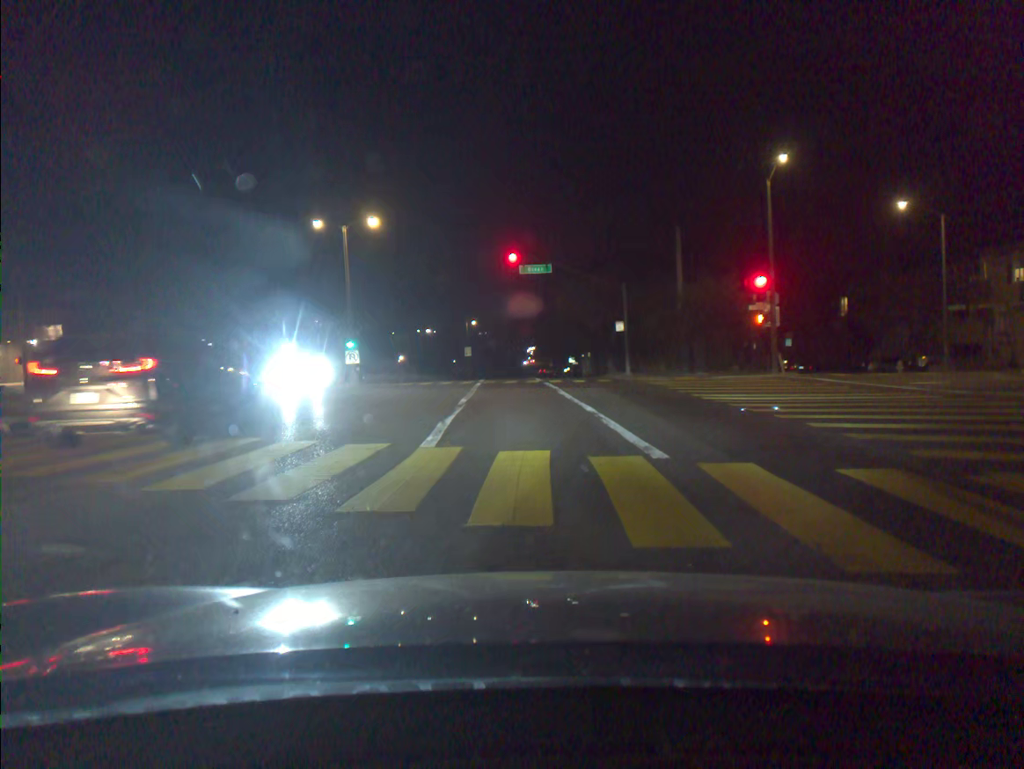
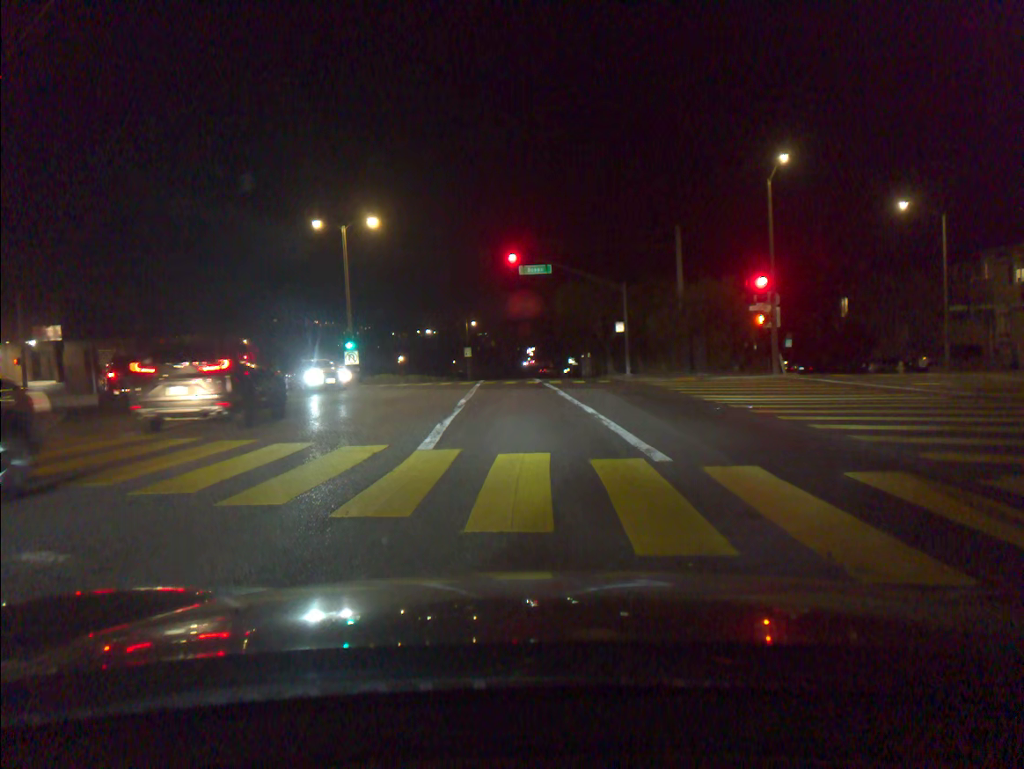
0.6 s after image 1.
(0.0, +0.2) m; 0°
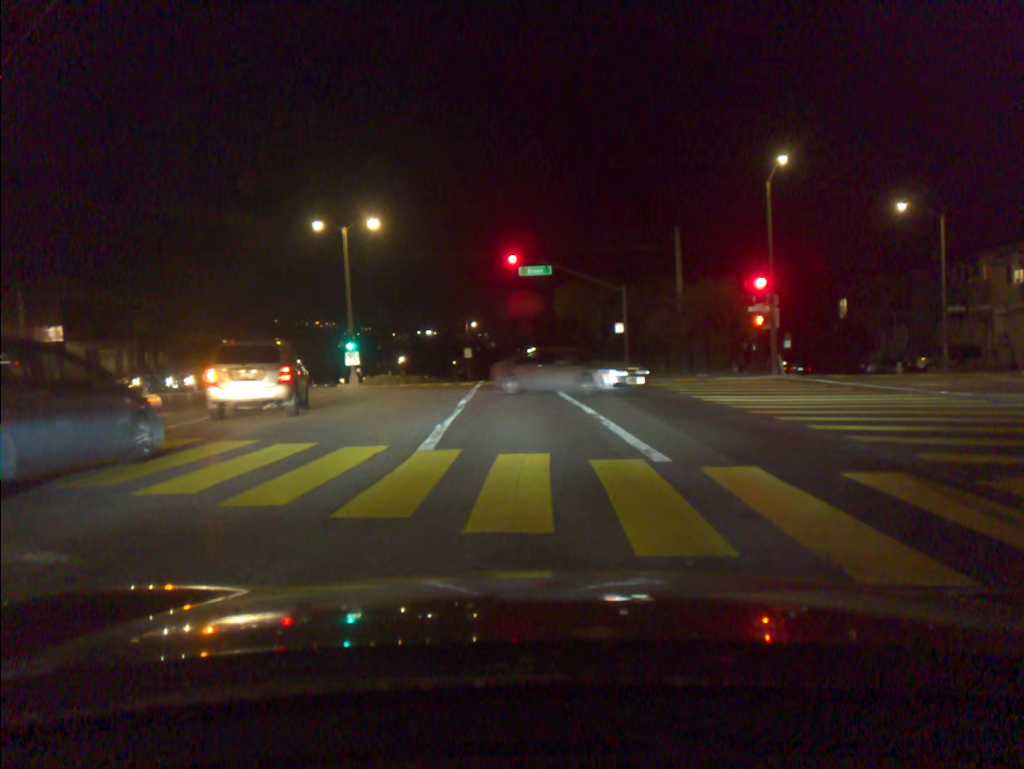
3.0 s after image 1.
(0.0, 0.0) m; 0°
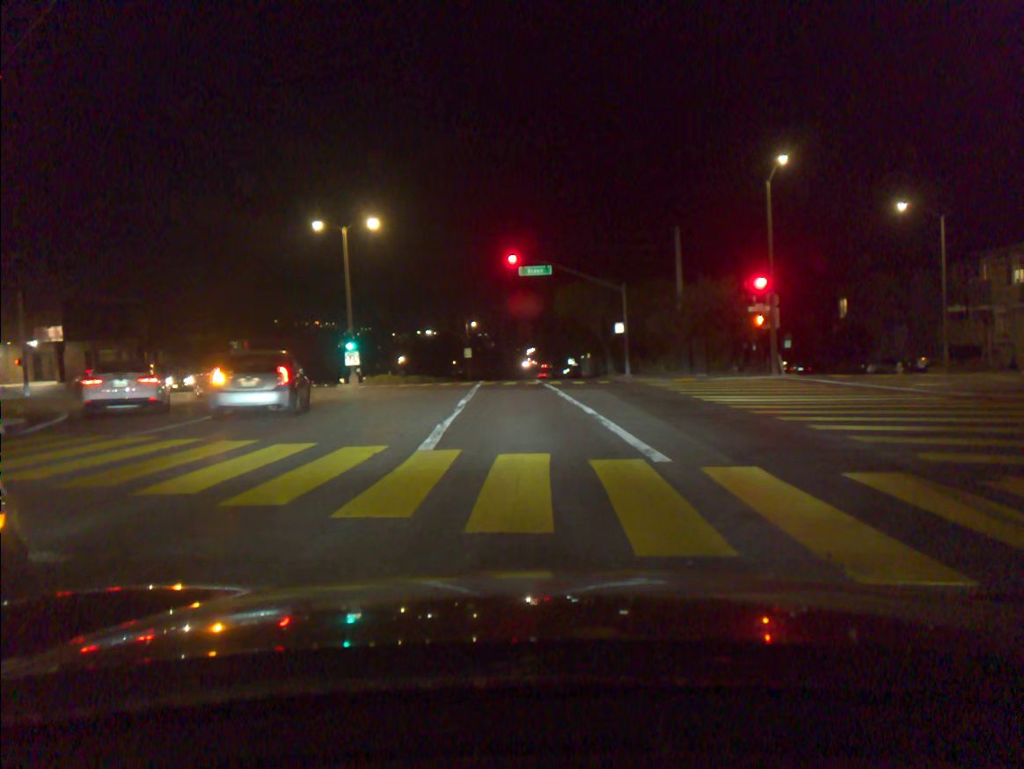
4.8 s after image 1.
(0.0, 0.0) m; 0°
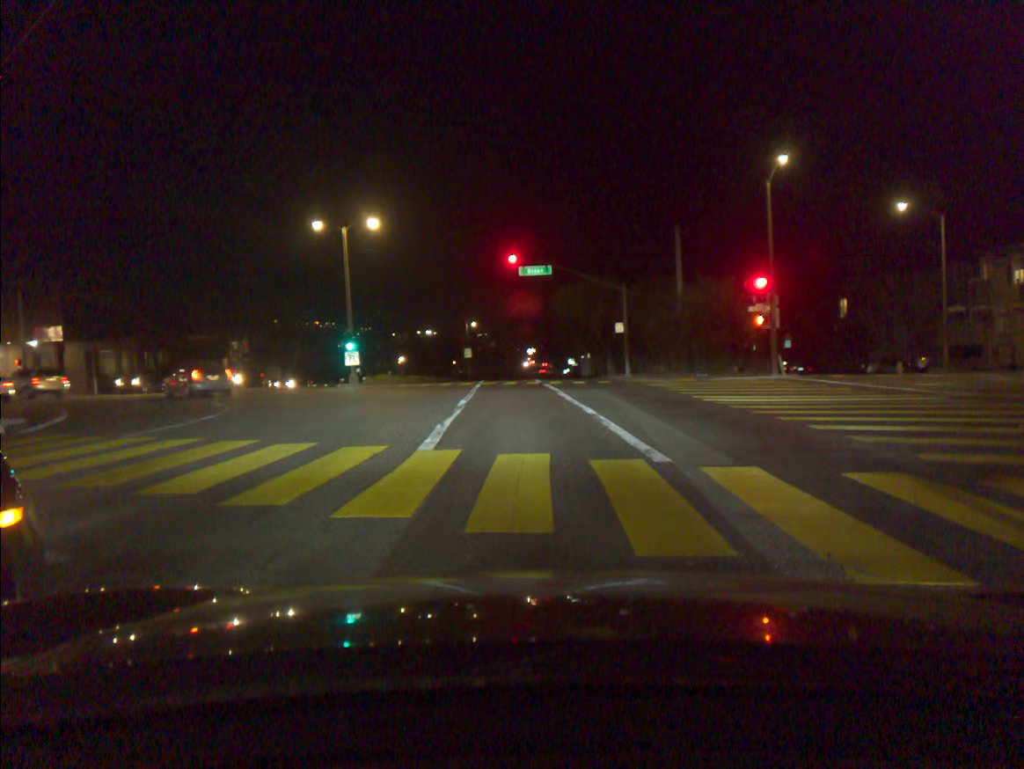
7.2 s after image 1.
(0.0, 0.0) m; 0°
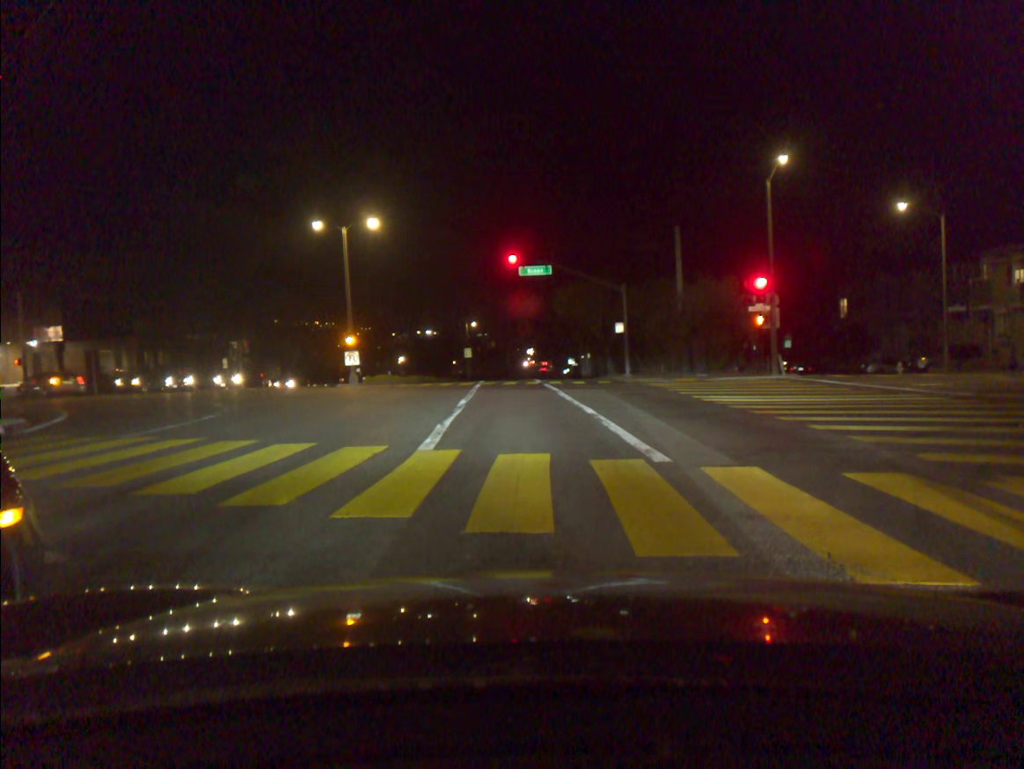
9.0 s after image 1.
(0.0, 0.0) m; 0°
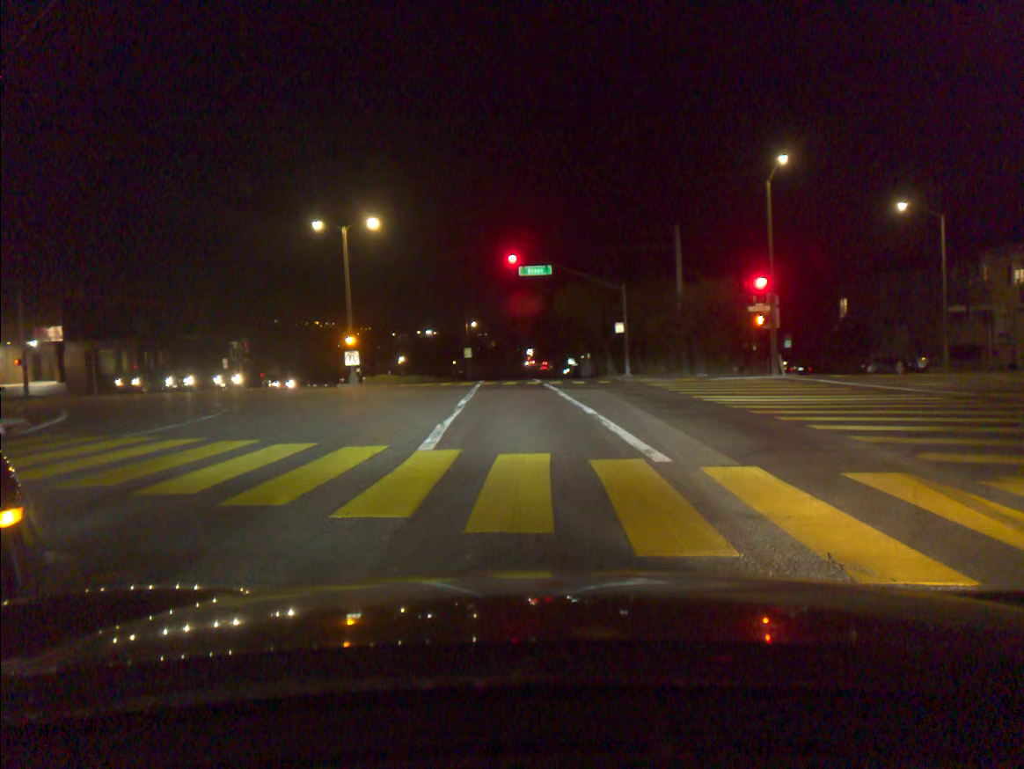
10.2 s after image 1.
(0.0, 0.0) m; 0°
